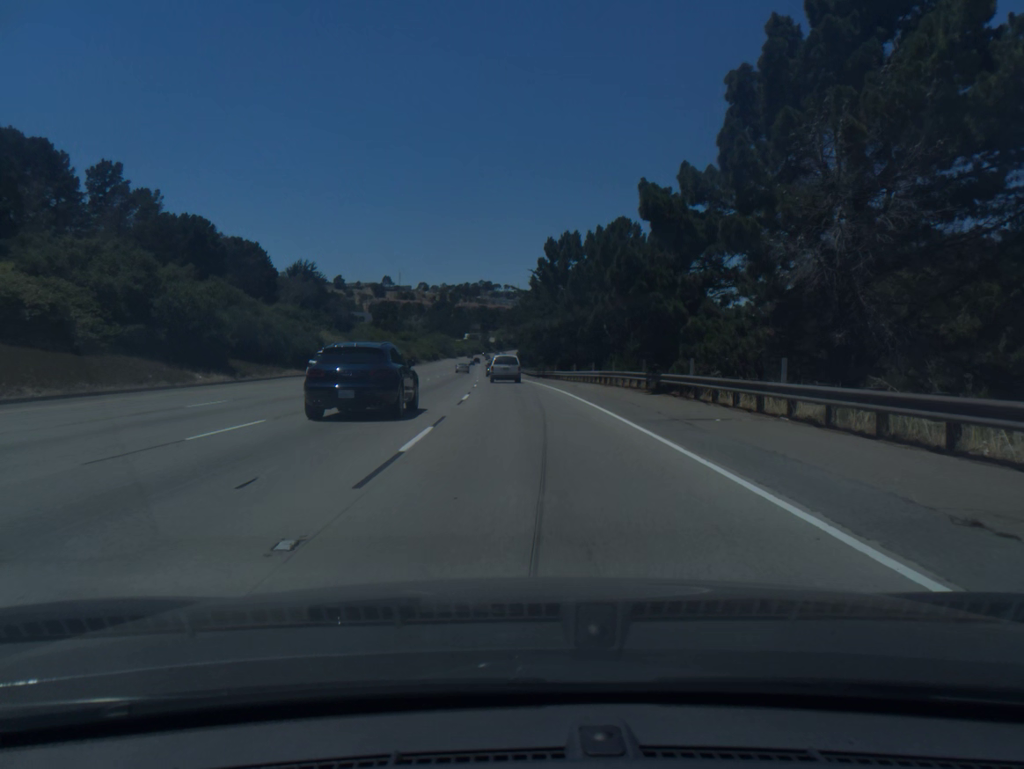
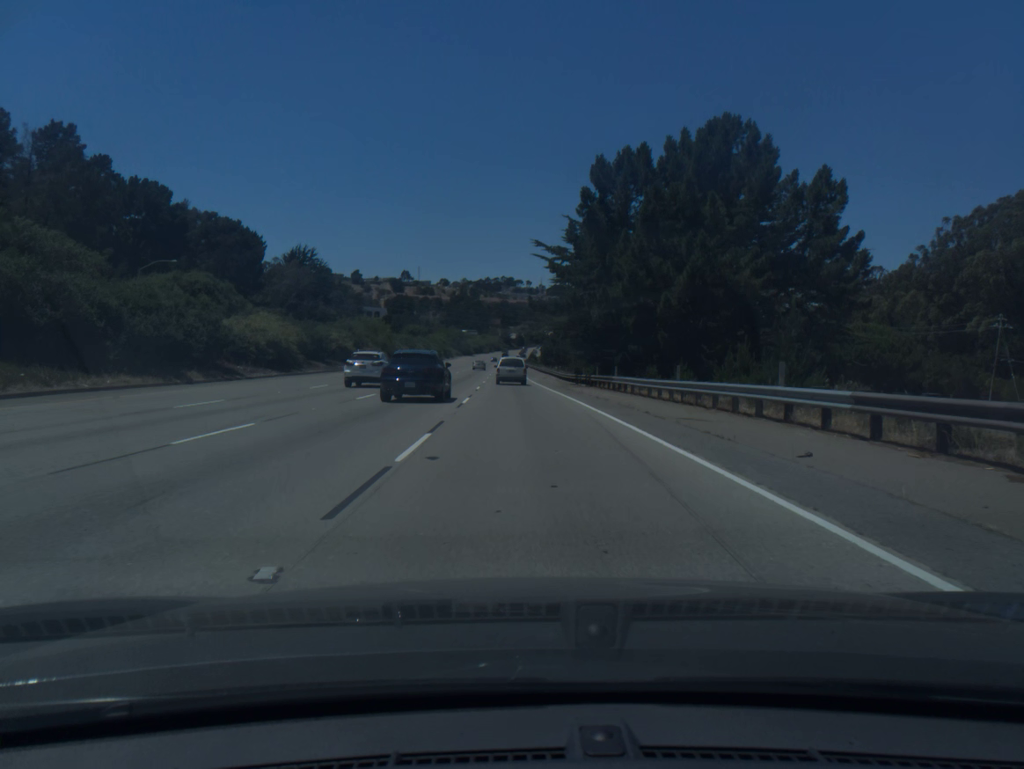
(-0.4, +30.0) m; -2°
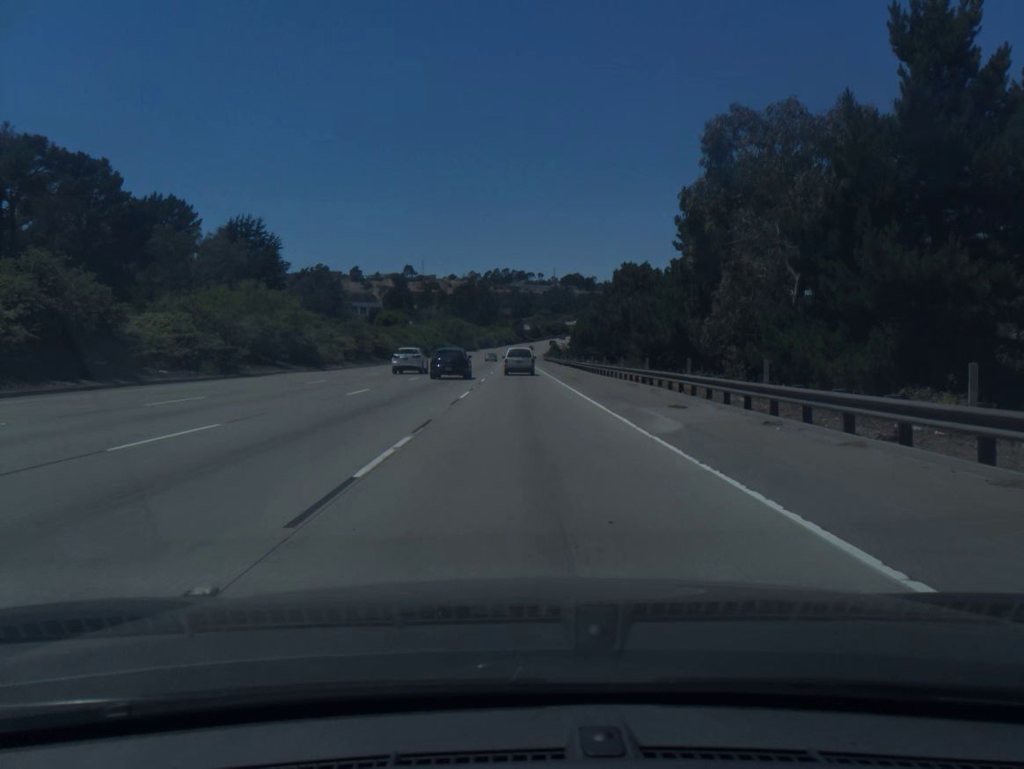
(-0.8, +60.0) m; -1°
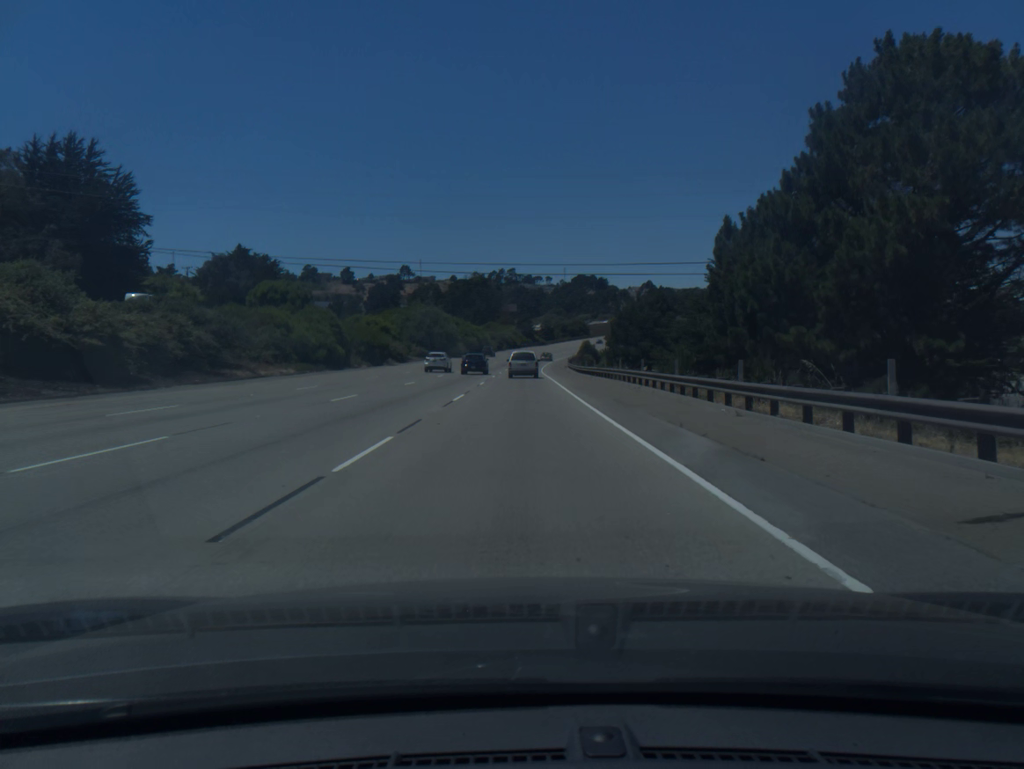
(0.0, +74.4) m; -1°
